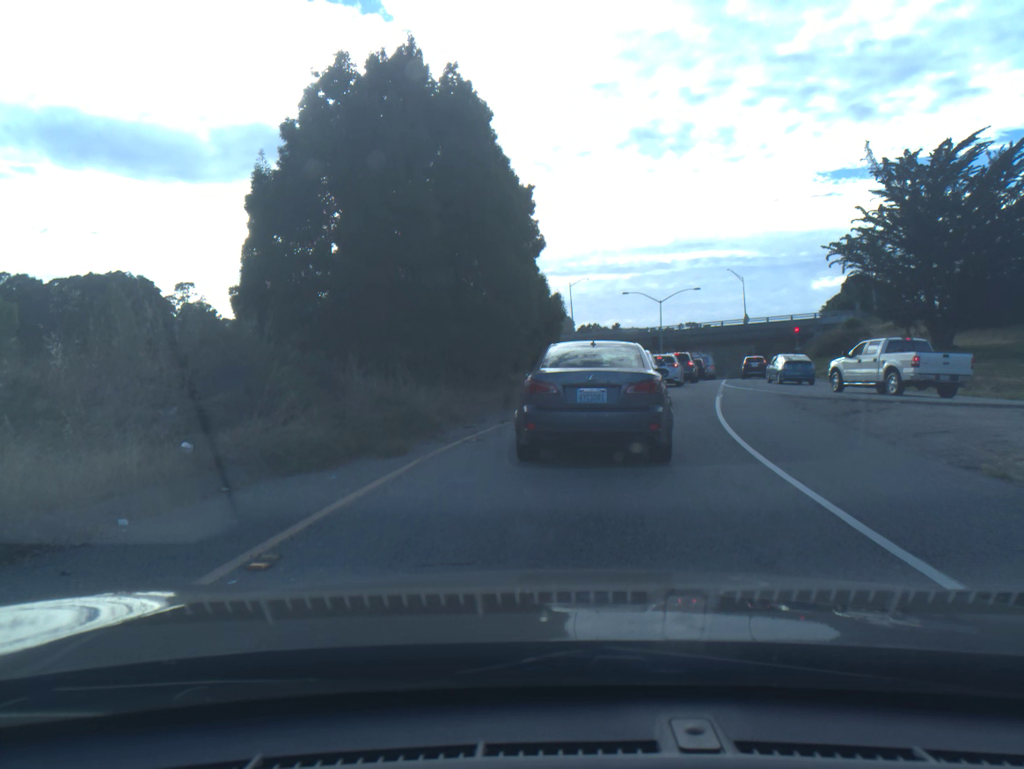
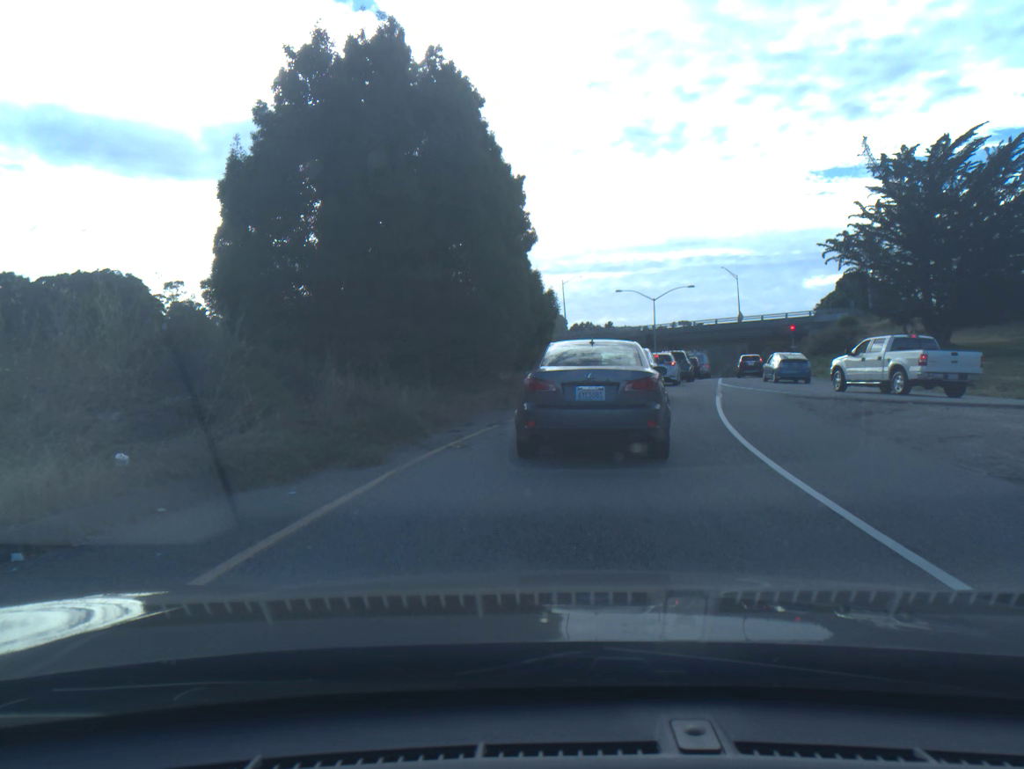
(0.0, +1.0) m; 0°
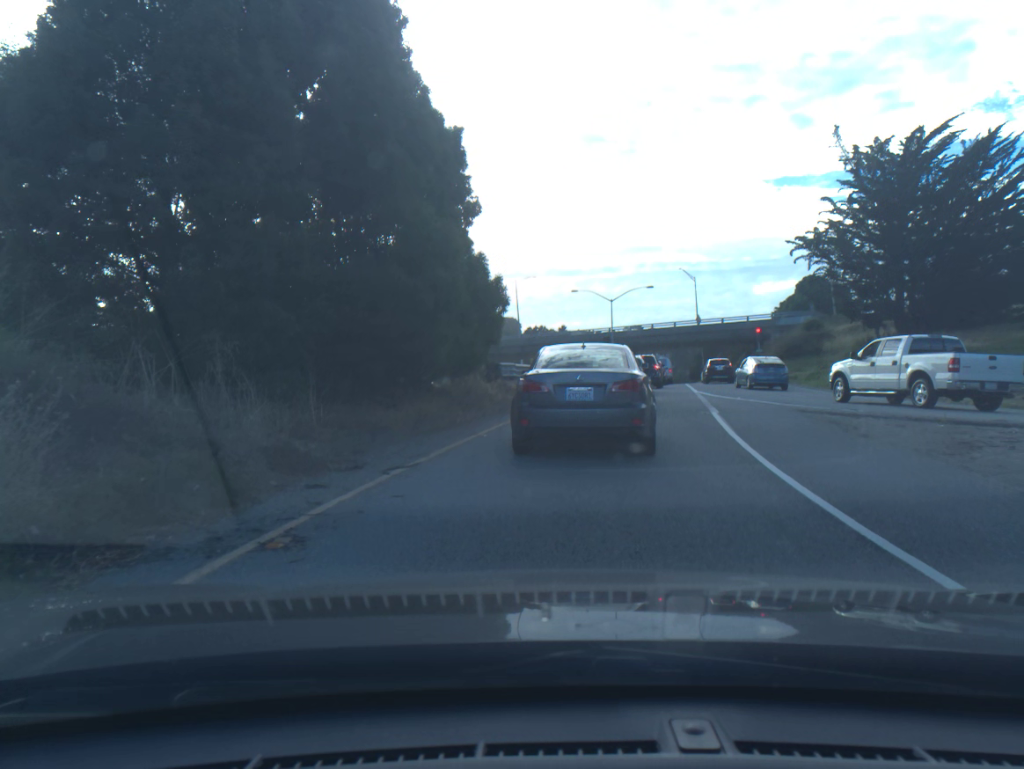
(+0.2, +5.5) m; +5°
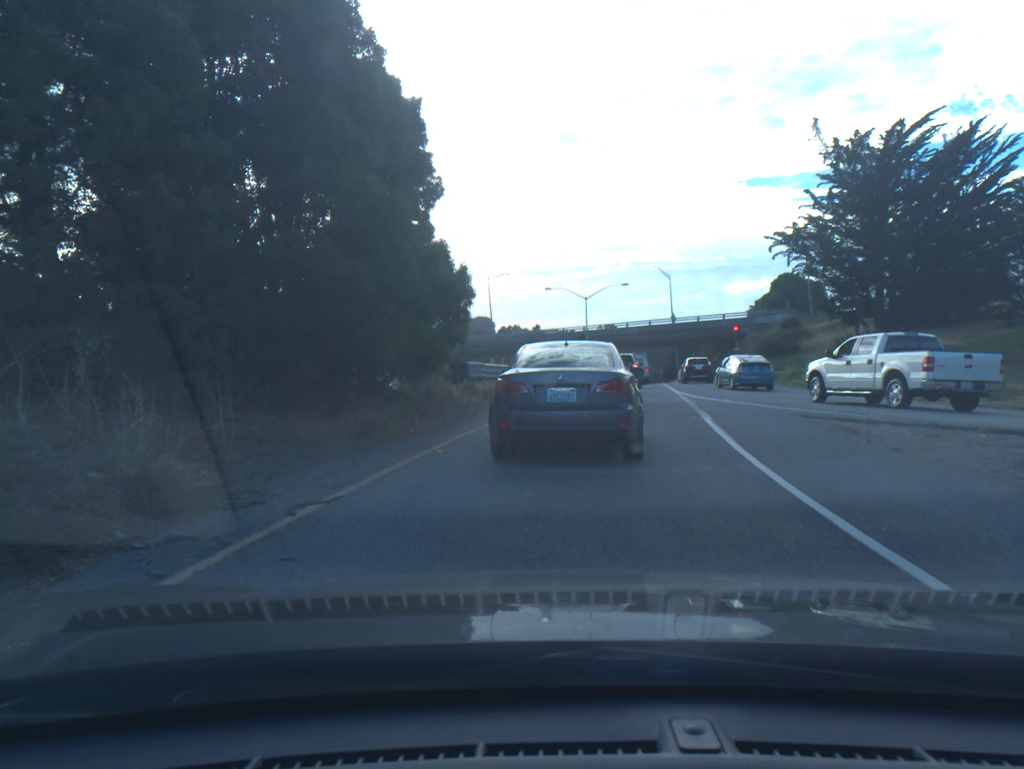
(0.0, +2.2) m; +2°
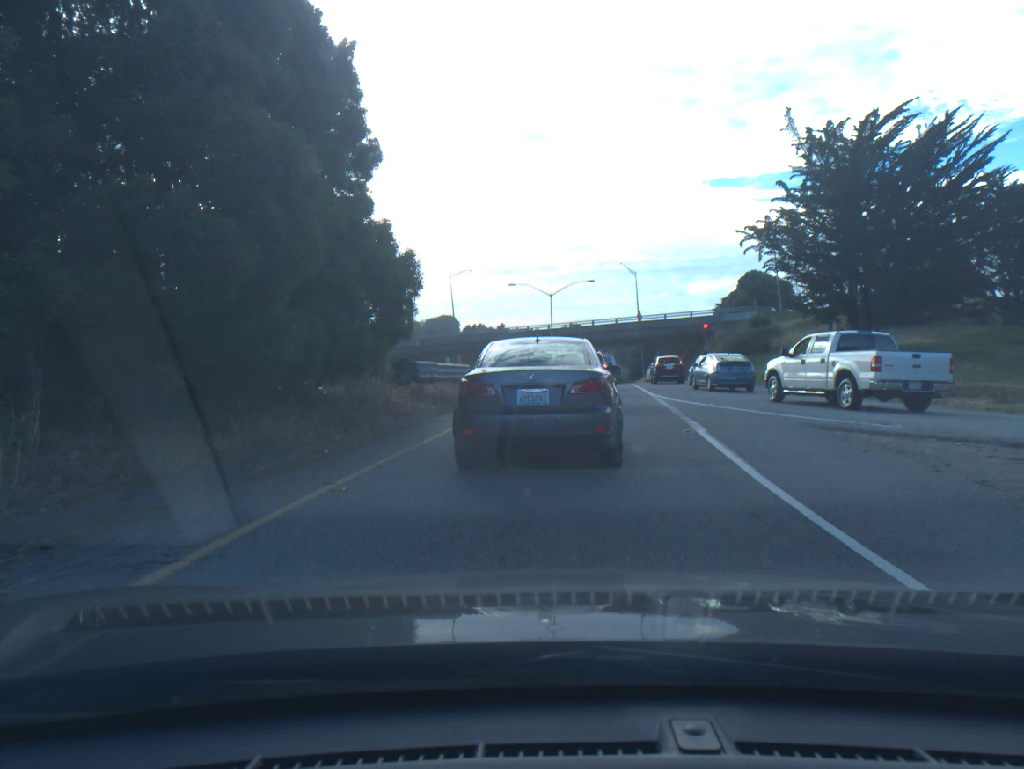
(+0.1, +2.9) m; +3°
